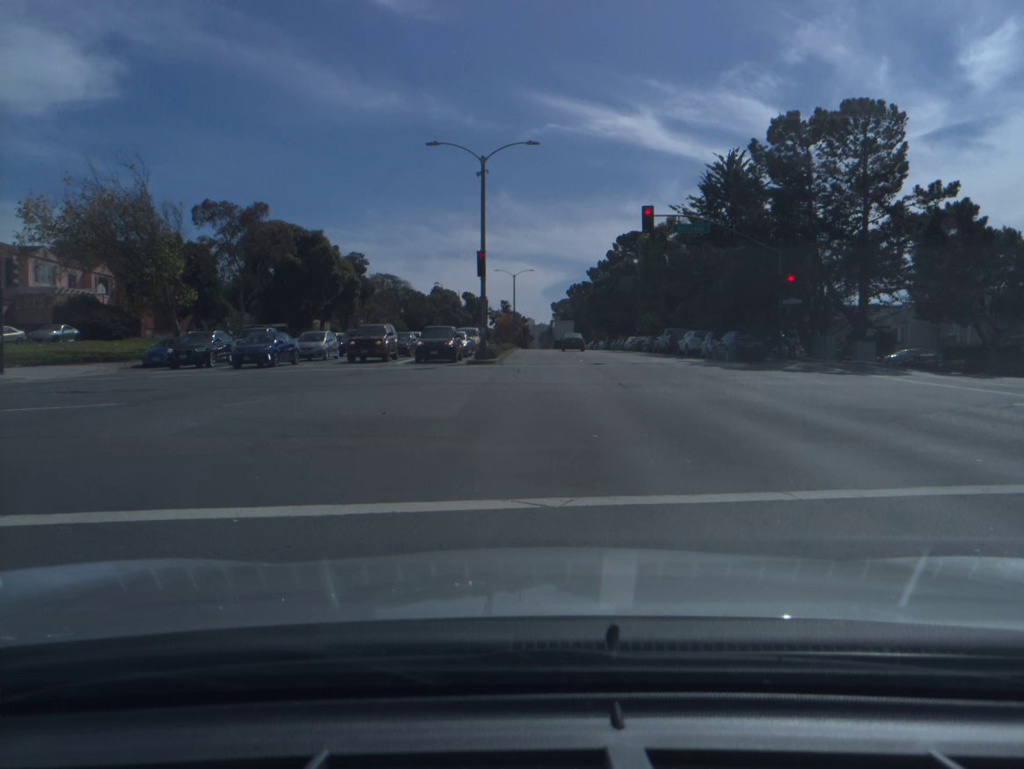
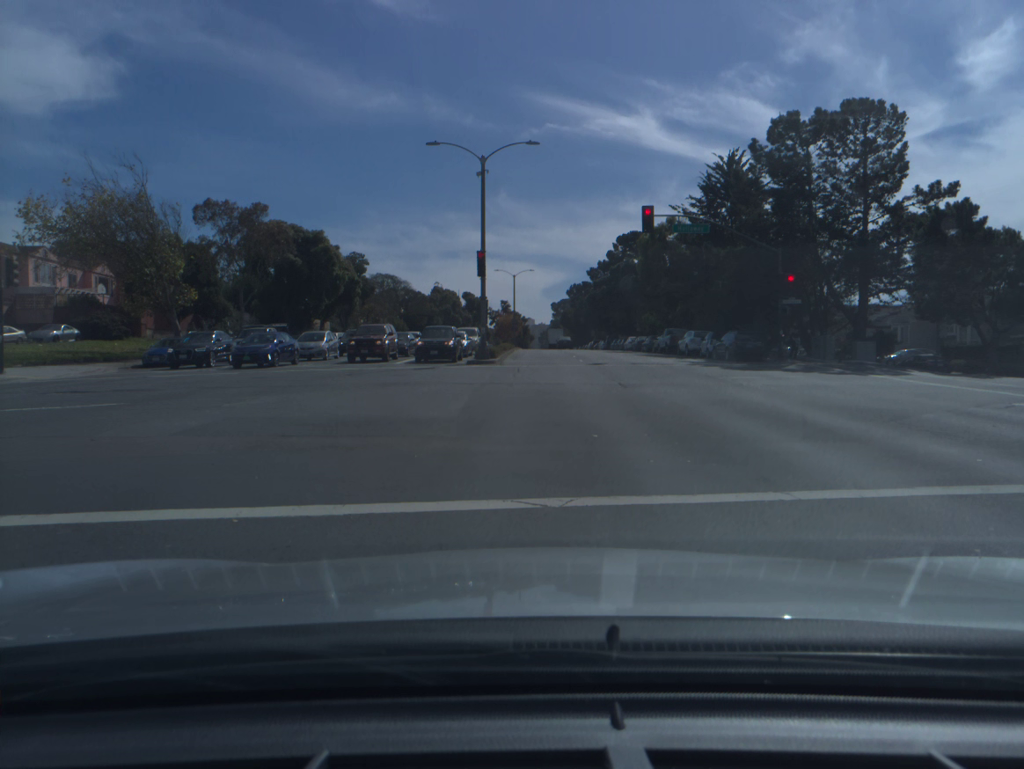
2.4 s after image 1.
(0.0, 0.0) m; 0°
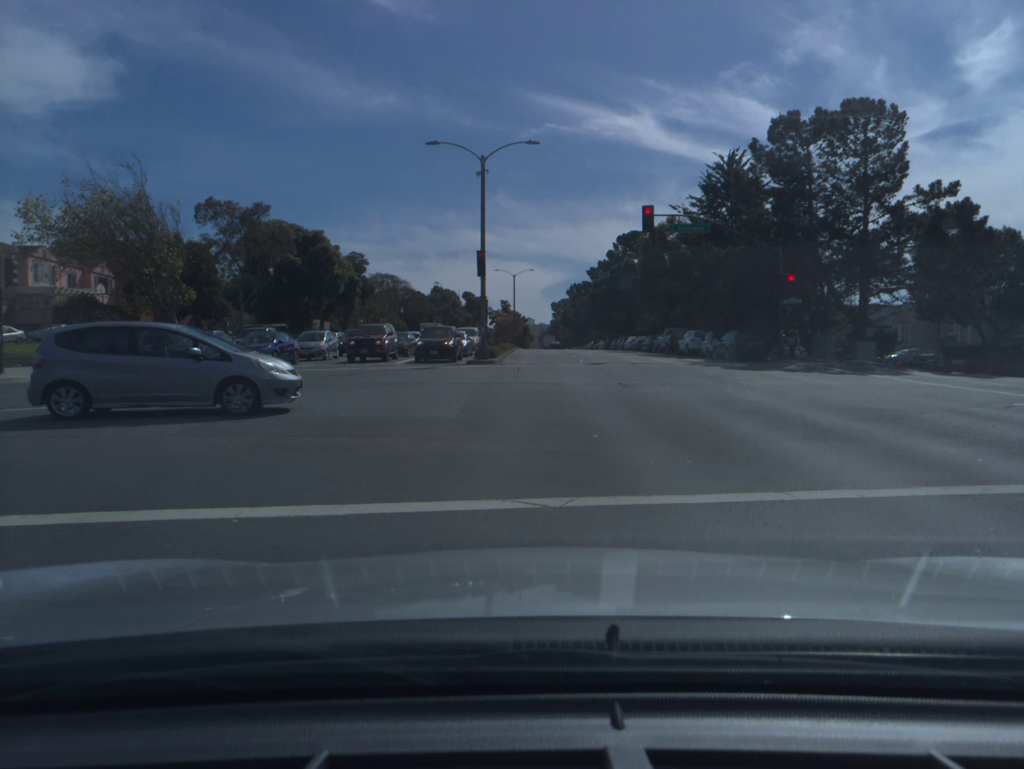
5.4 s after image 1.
(0.0, 0.0) m; 0°
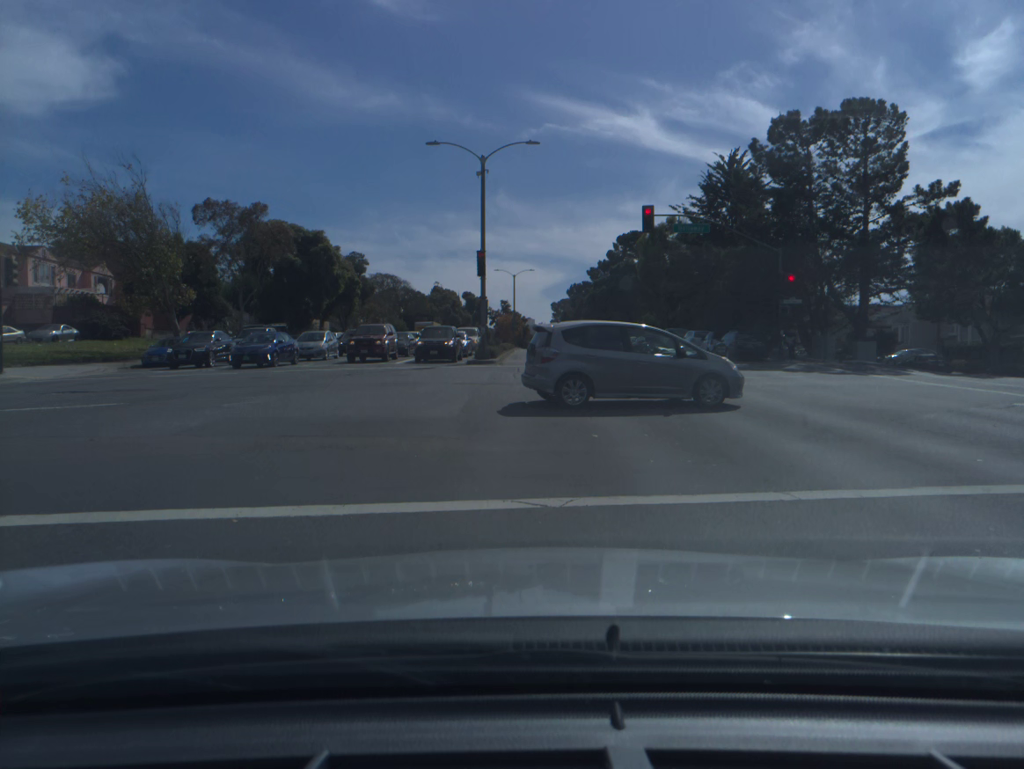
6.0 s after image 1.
(0.0, 0.0) m; 0°
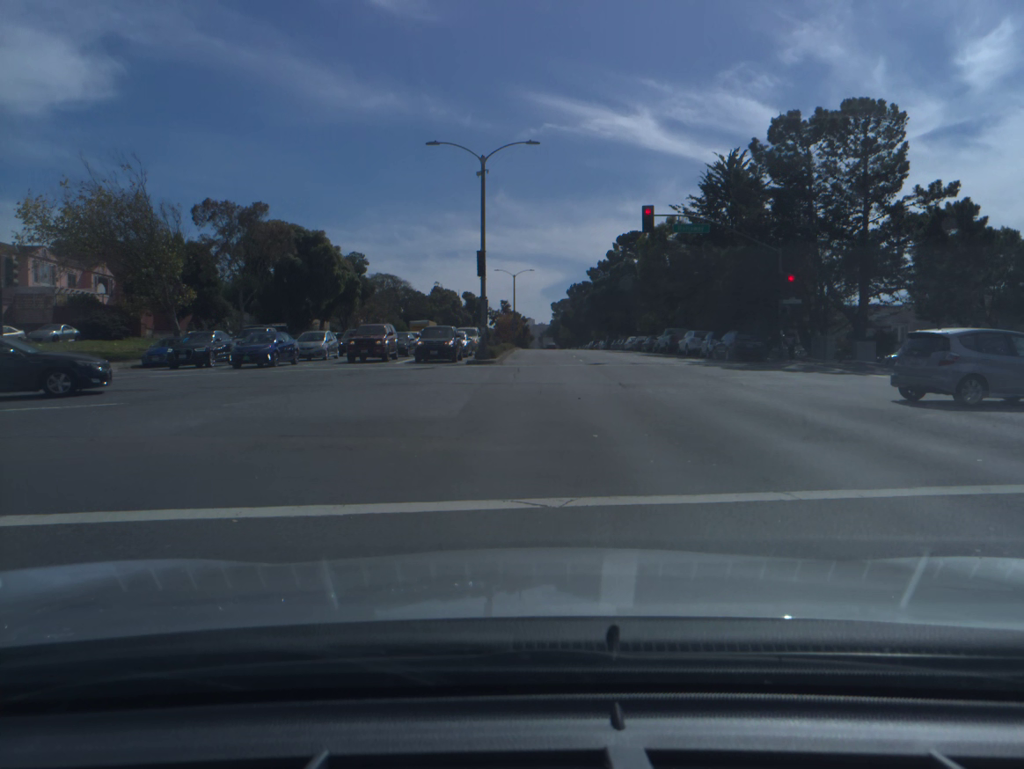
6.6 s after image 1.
(0.0, 0.0) m; 0°
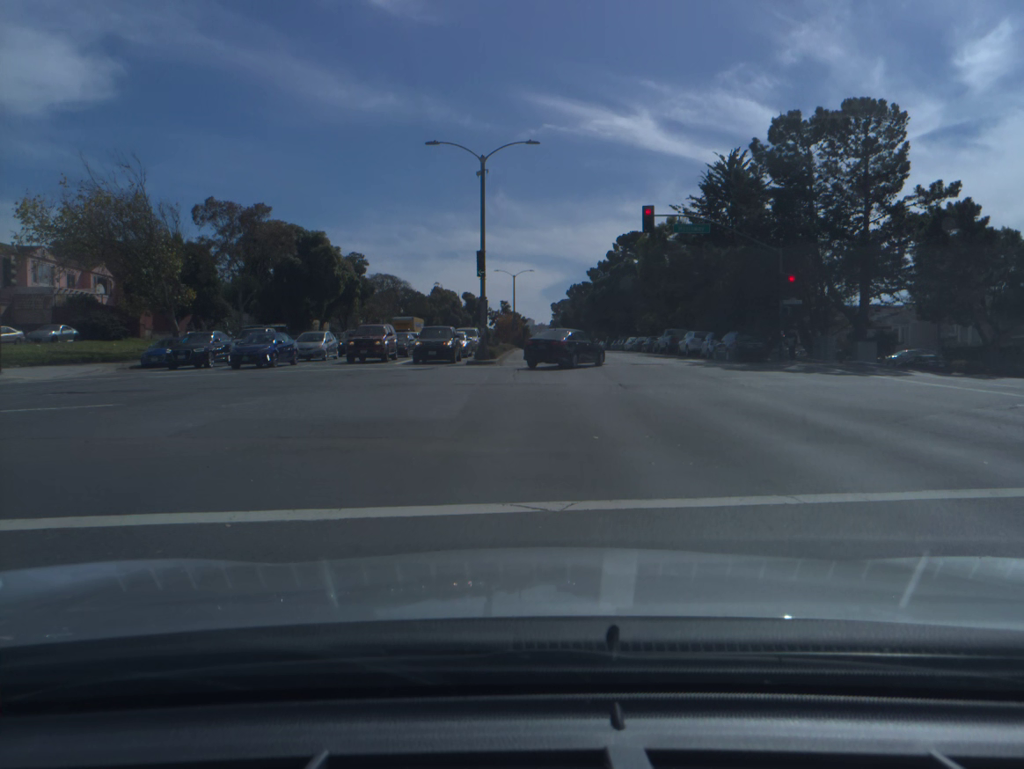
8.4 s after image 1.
(0.0, +0.1) m; 0°
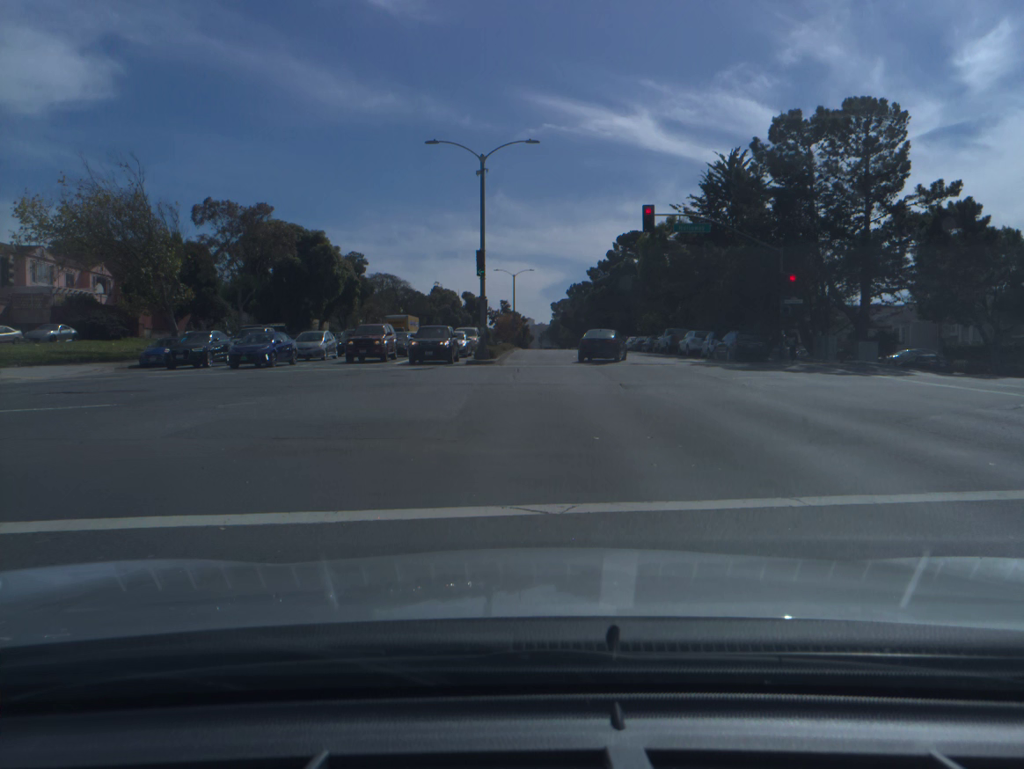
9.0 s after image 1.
(0.0, +0.1) m; 0°
